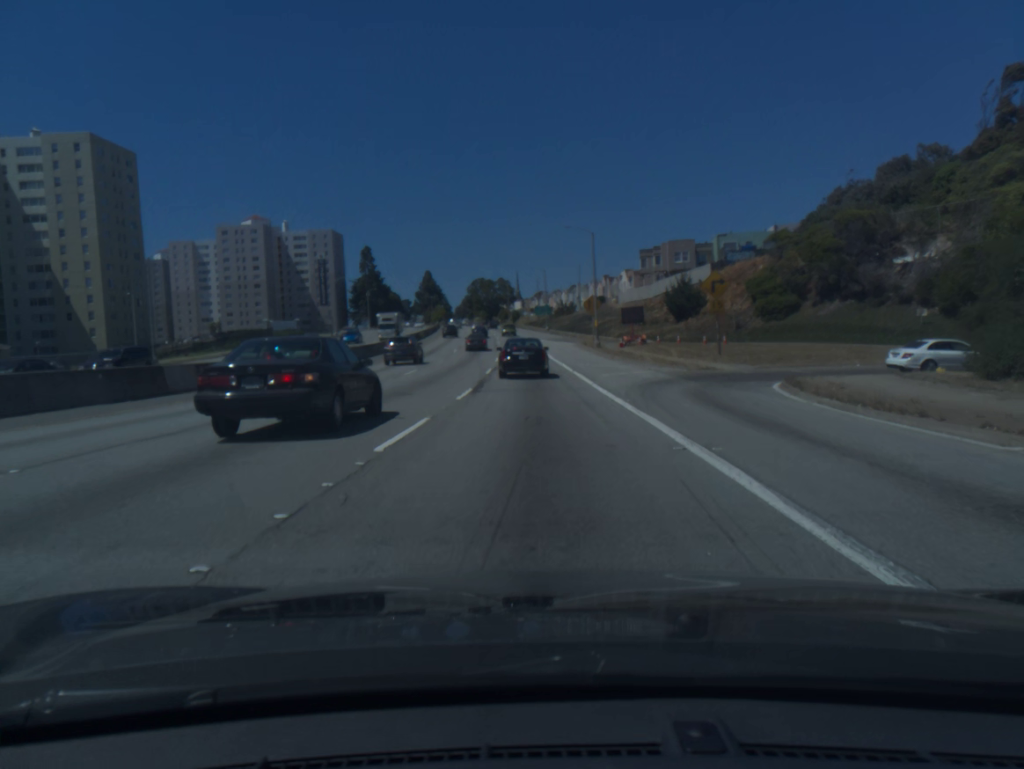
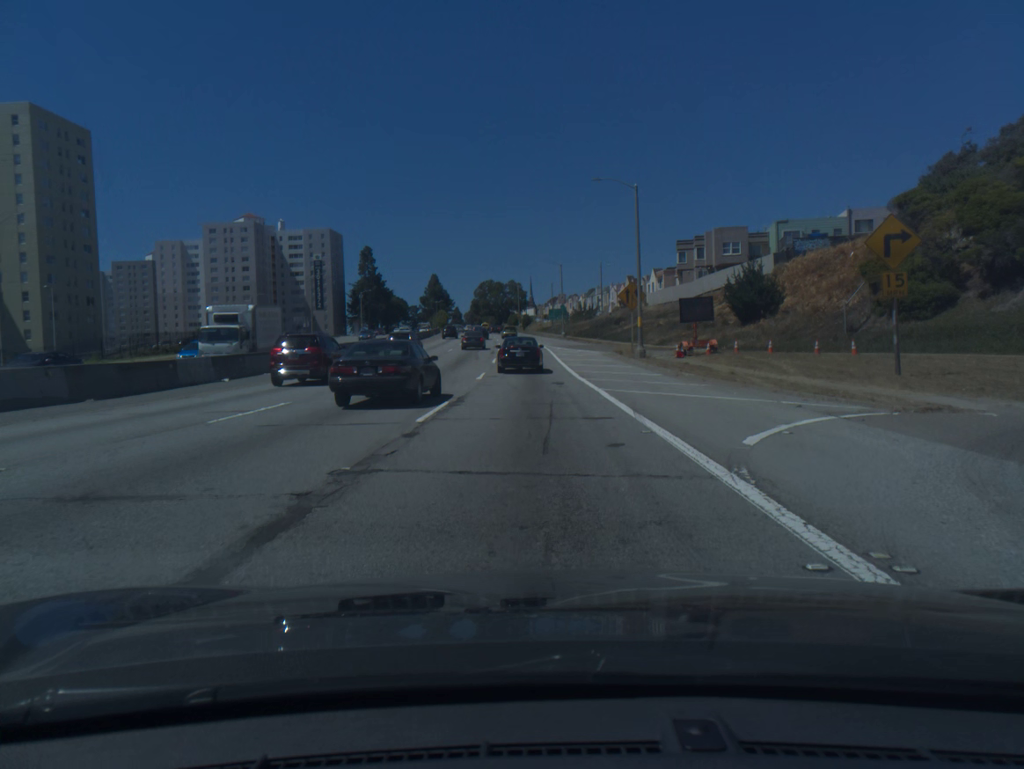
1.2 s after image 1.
(-0.2, +20.2) m; -1°
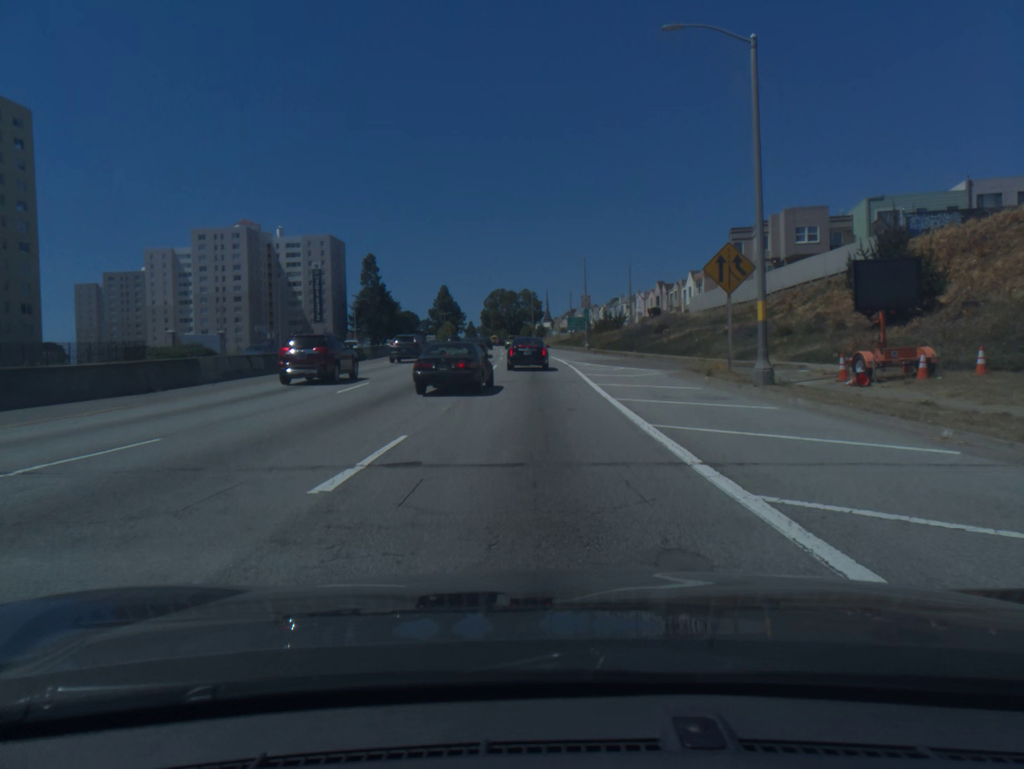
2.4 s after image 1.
(-0.2, +20.9) m; -1°
